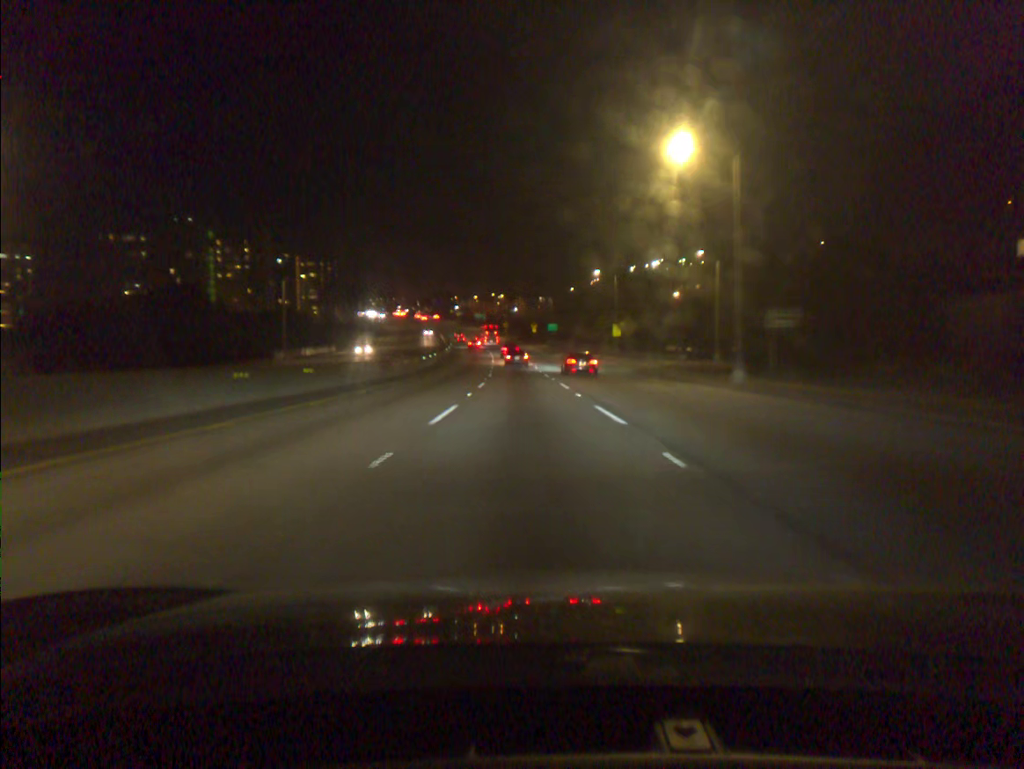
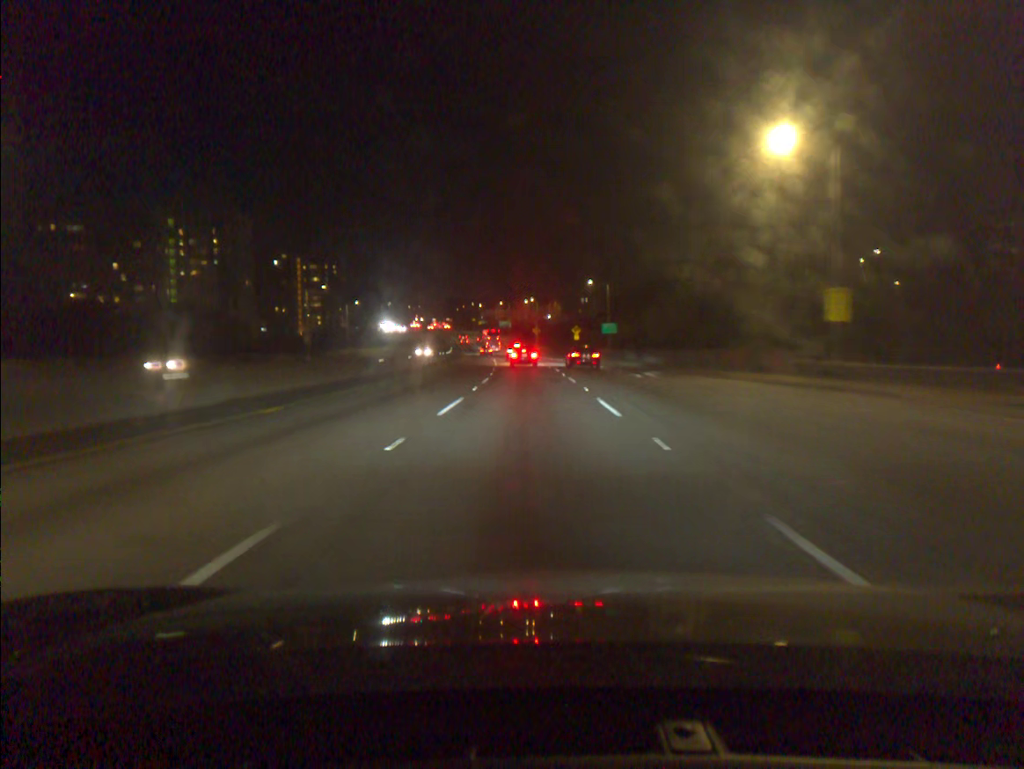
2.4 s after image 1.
(-1.5, +57.9) m; -3°
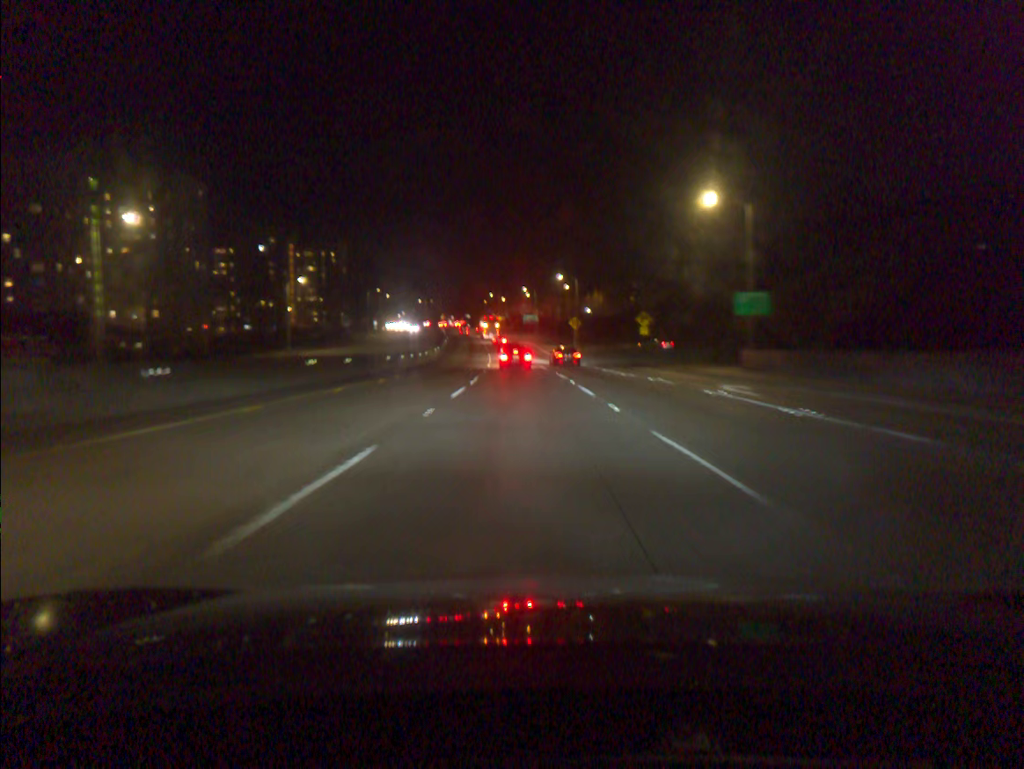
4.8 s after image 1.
(-0.7, +54.5) m; -2°
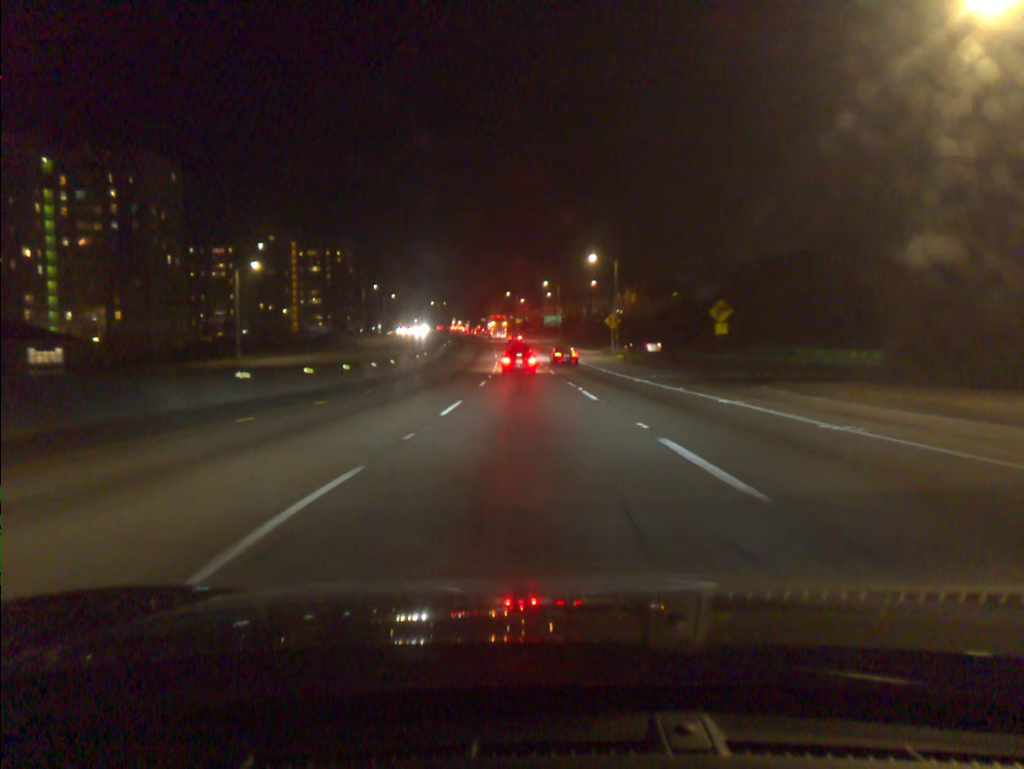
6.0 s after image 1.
(-0.3, +25.6) m; -1°
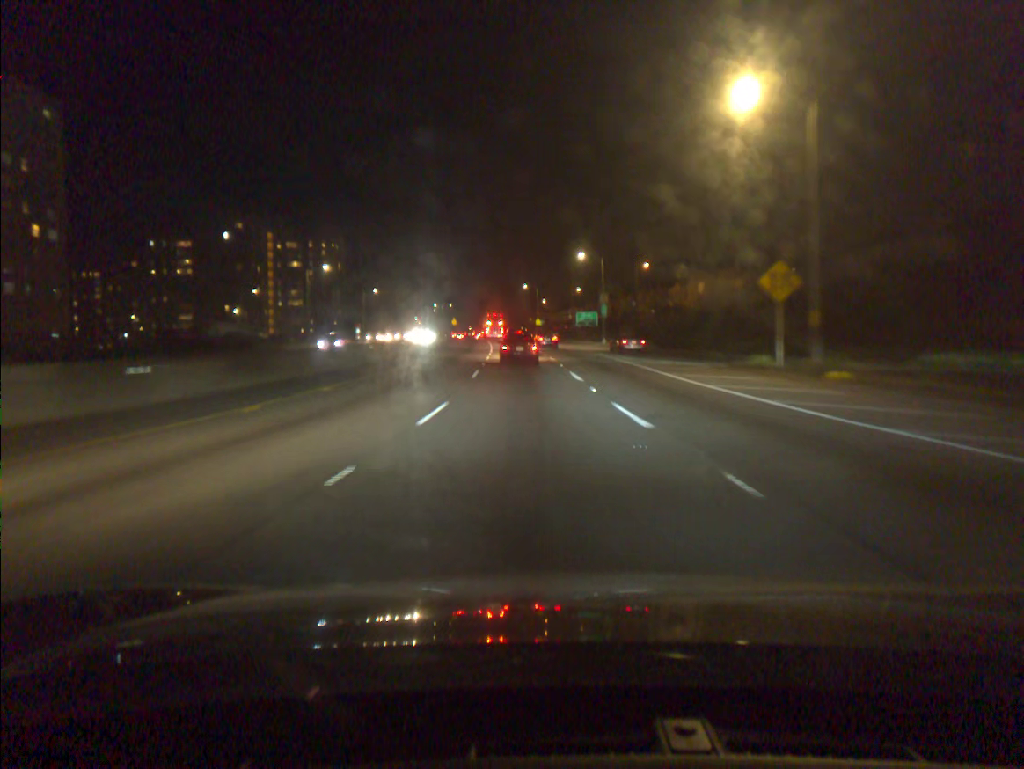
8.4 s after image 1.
(-0.7, +48.1) m; -2°
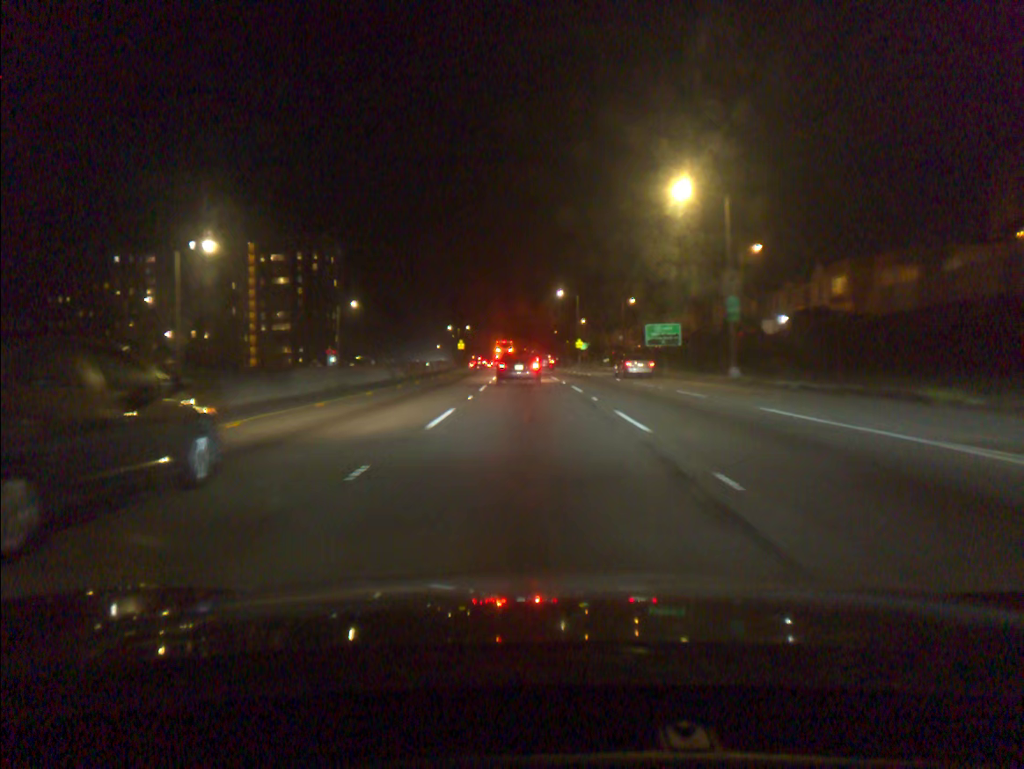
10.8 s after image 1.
(-0.7, +43.7) m; -2°
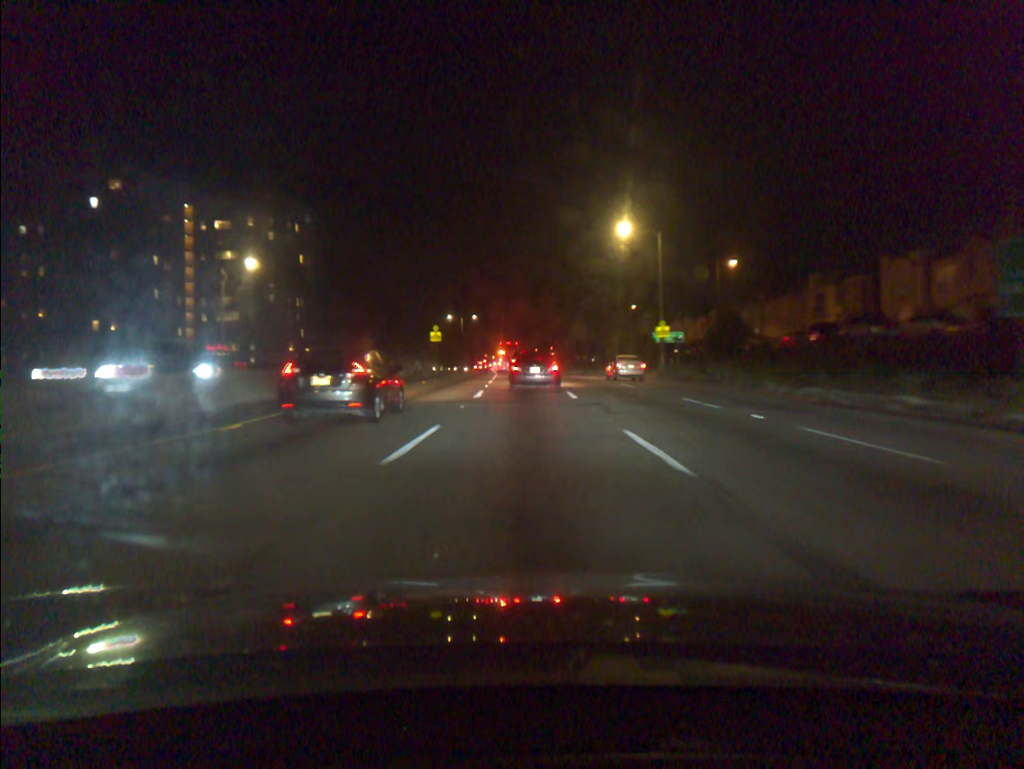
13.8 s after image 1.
(-0.8, +48.6) m; -2°
